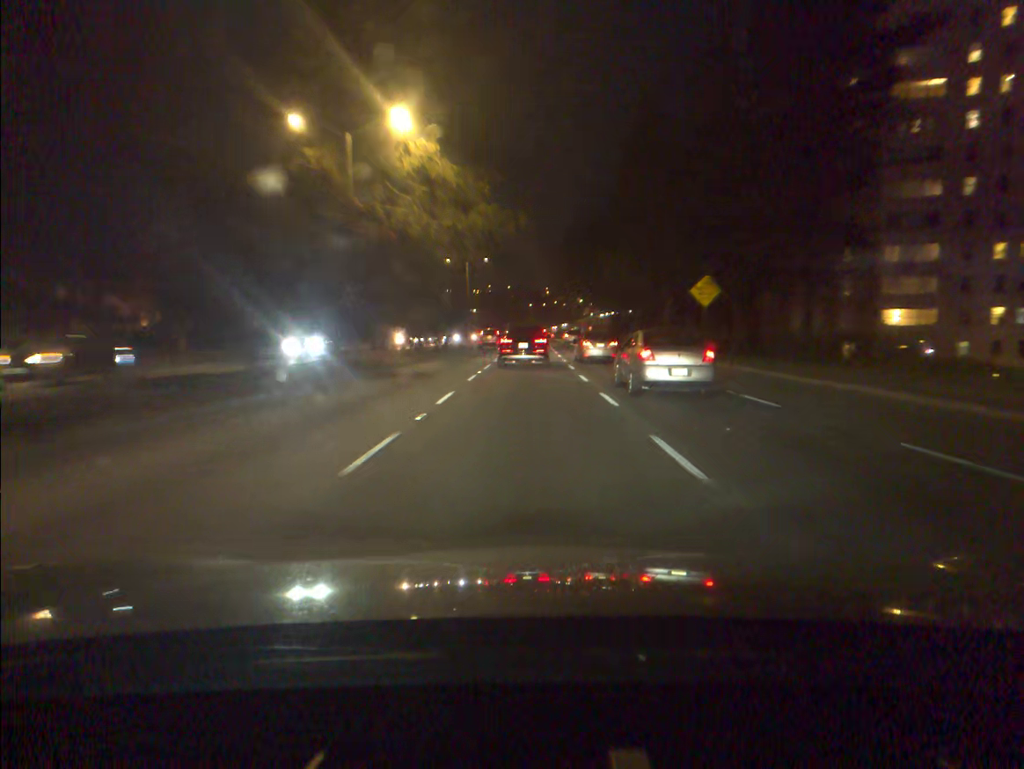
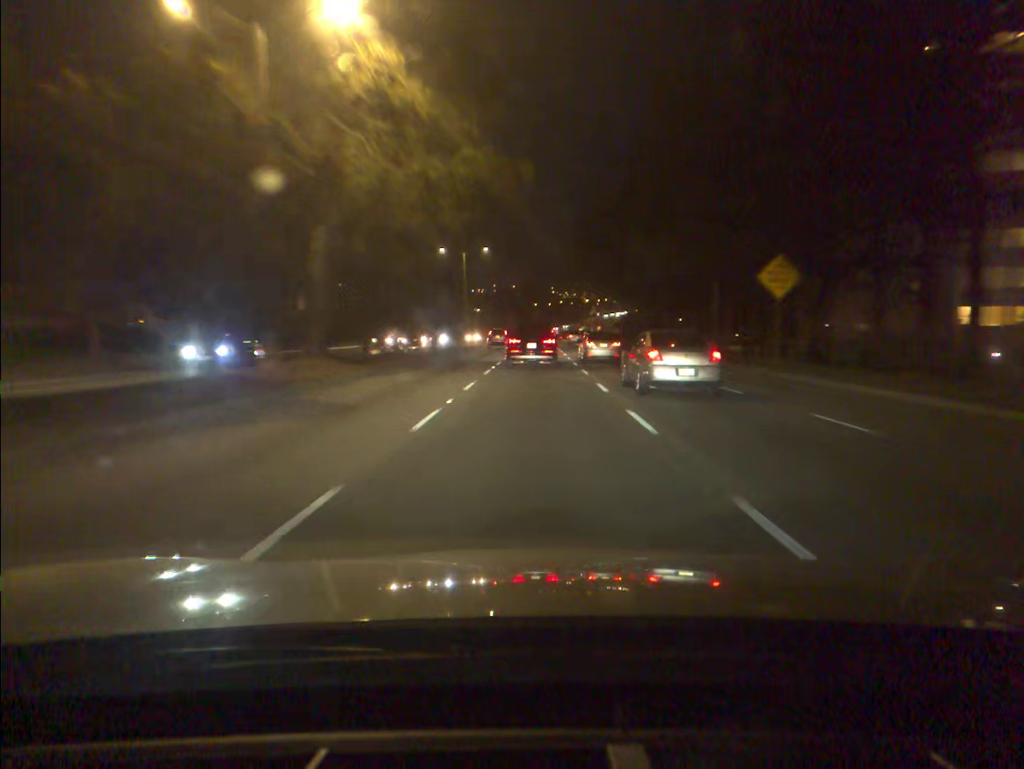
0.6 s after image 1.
(-0.1, +11.3) m; 0°
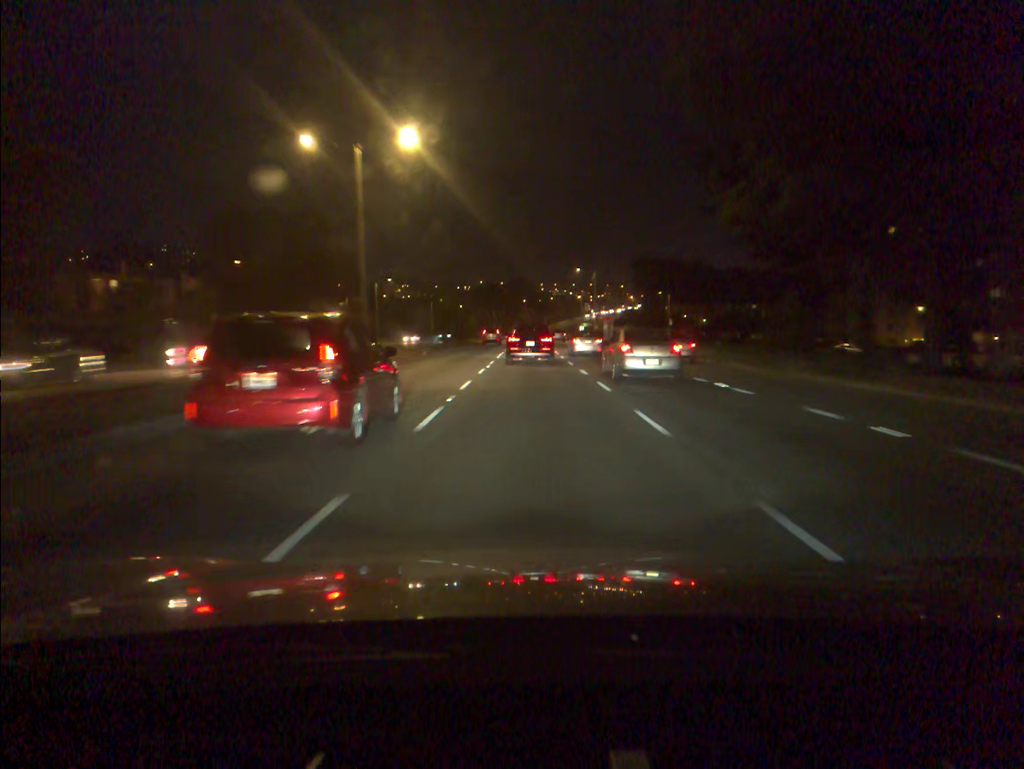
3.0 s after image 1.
(+0.4, +44.9) m; +1°
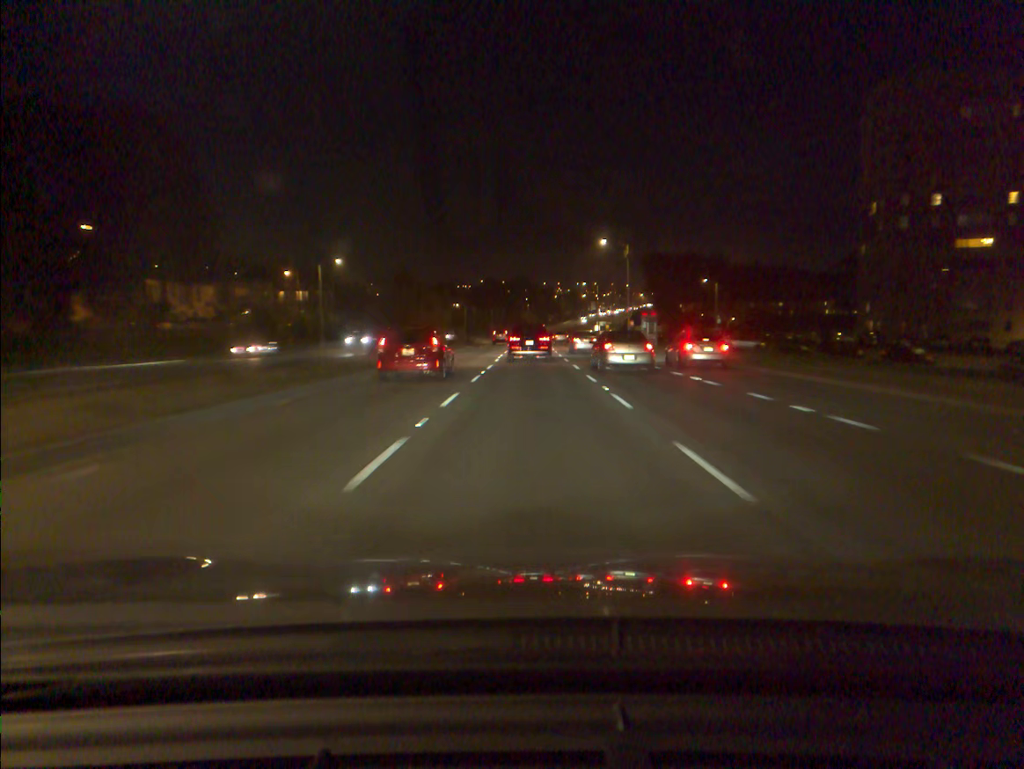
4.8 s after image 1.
(0.0, +33.4) m; 0°
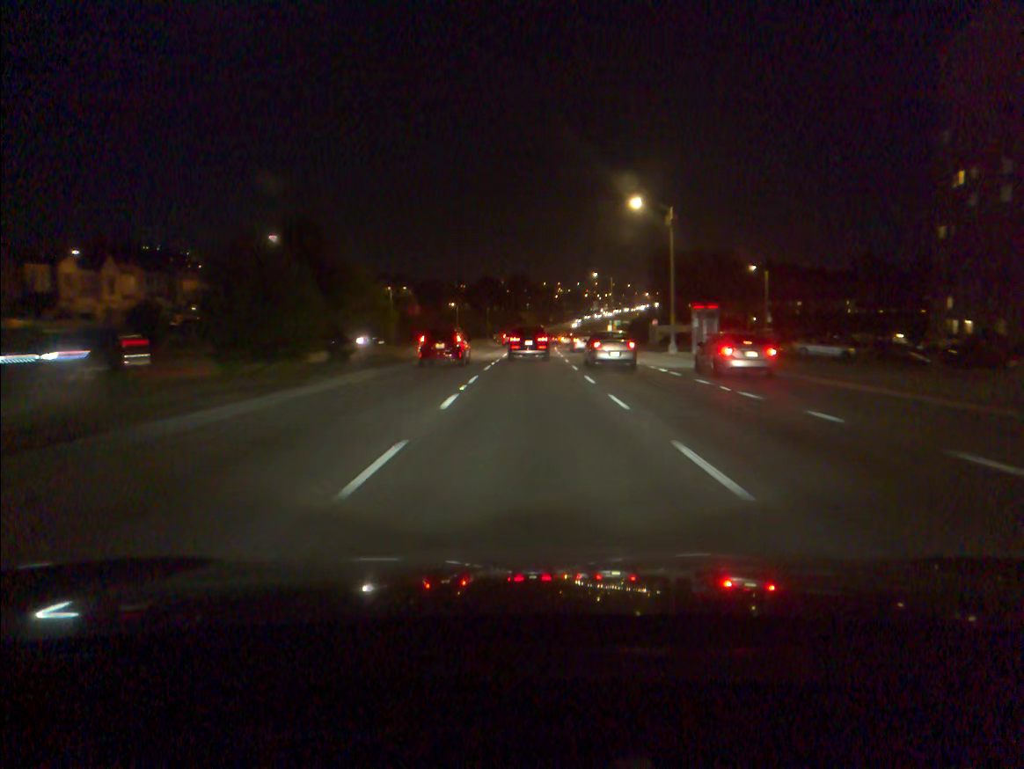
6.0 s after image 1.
(0.0, +22.4) m; 0°
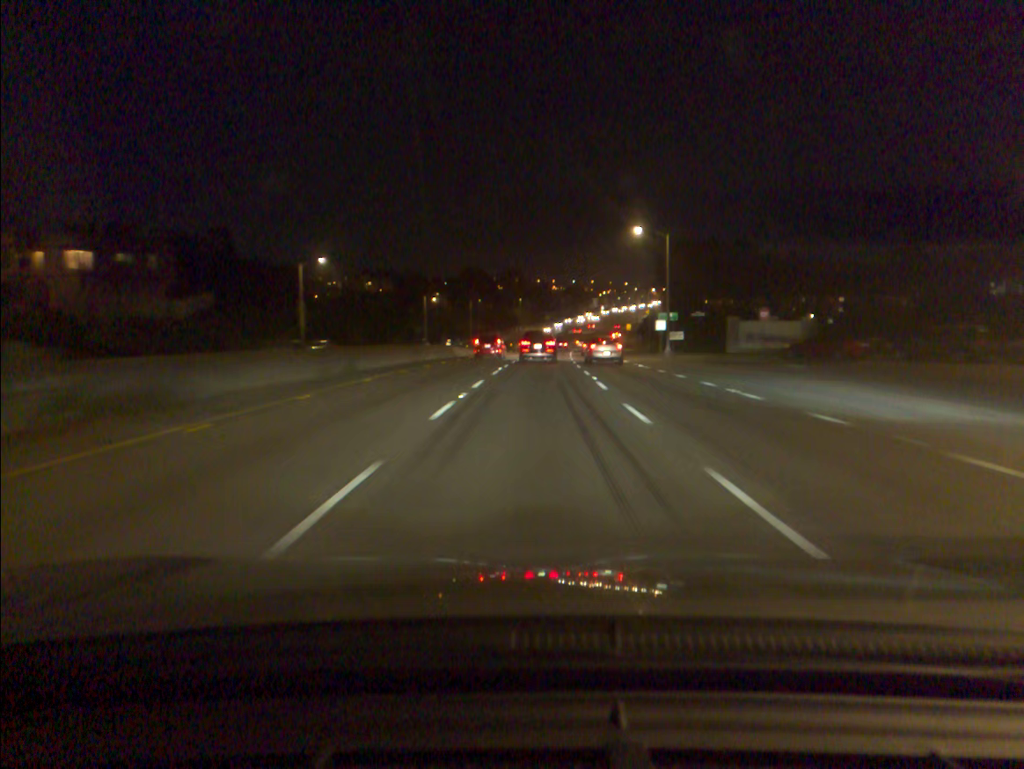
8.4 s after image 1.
(+0.2, +46.2) m; +1°
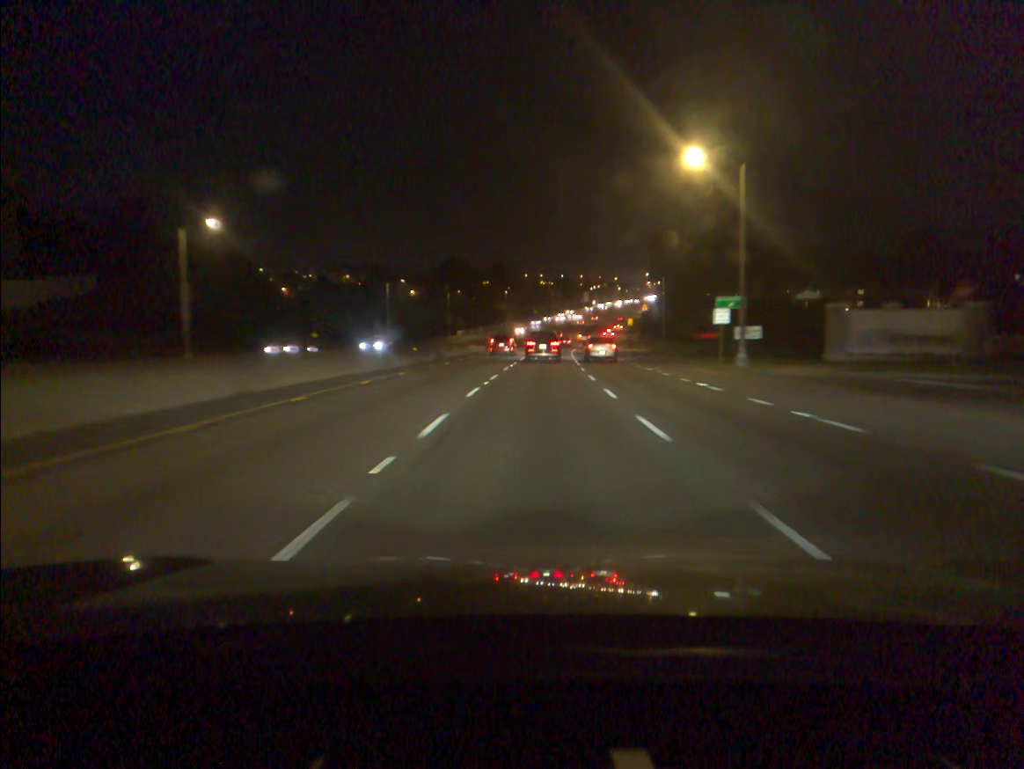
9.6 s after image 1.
(+0.2, +23.7) m; +1°
